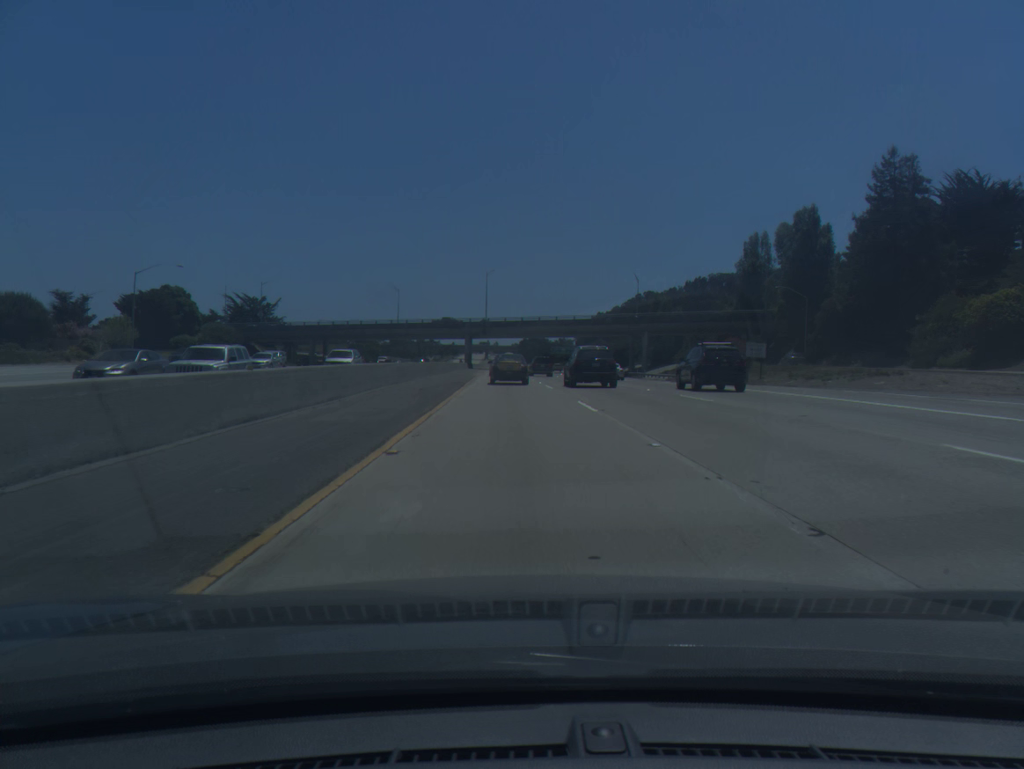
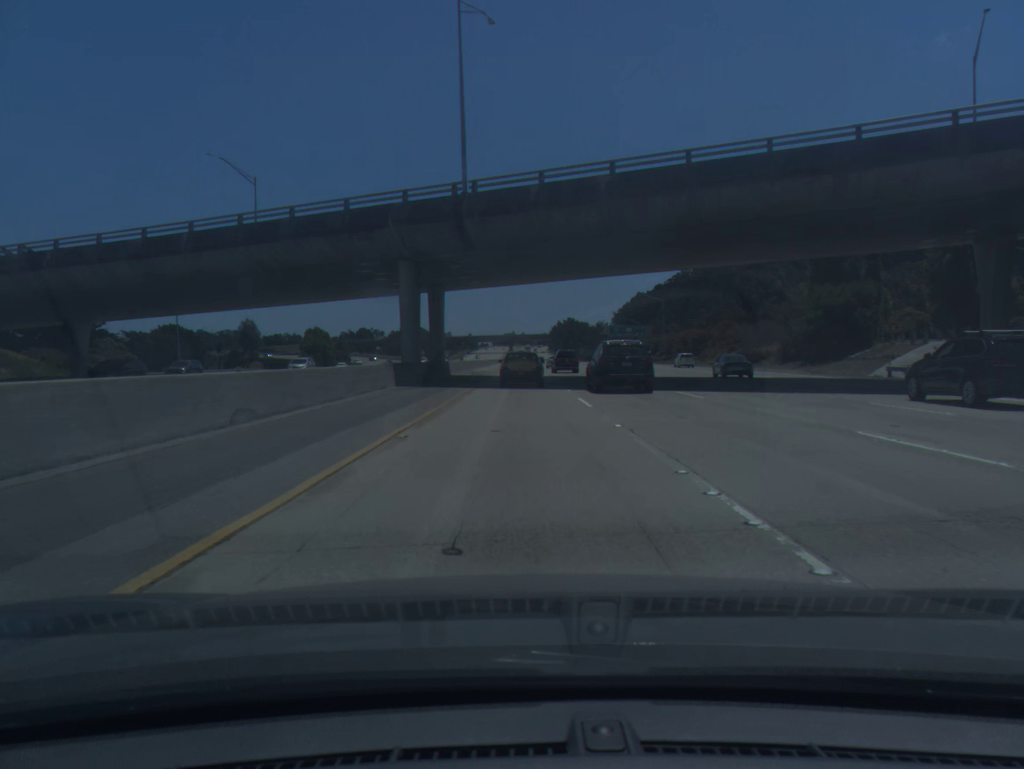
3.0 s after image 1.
(-2.6, +102.3) m; -2°
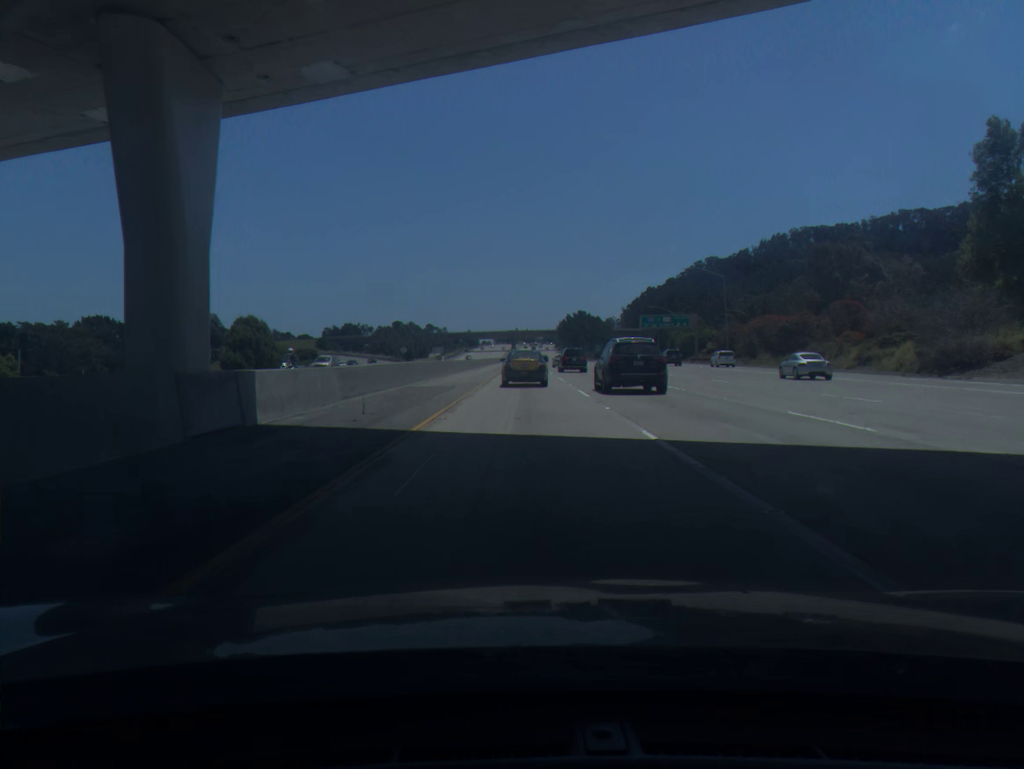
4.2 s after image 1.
(0.0, +40.4) m; 0°
